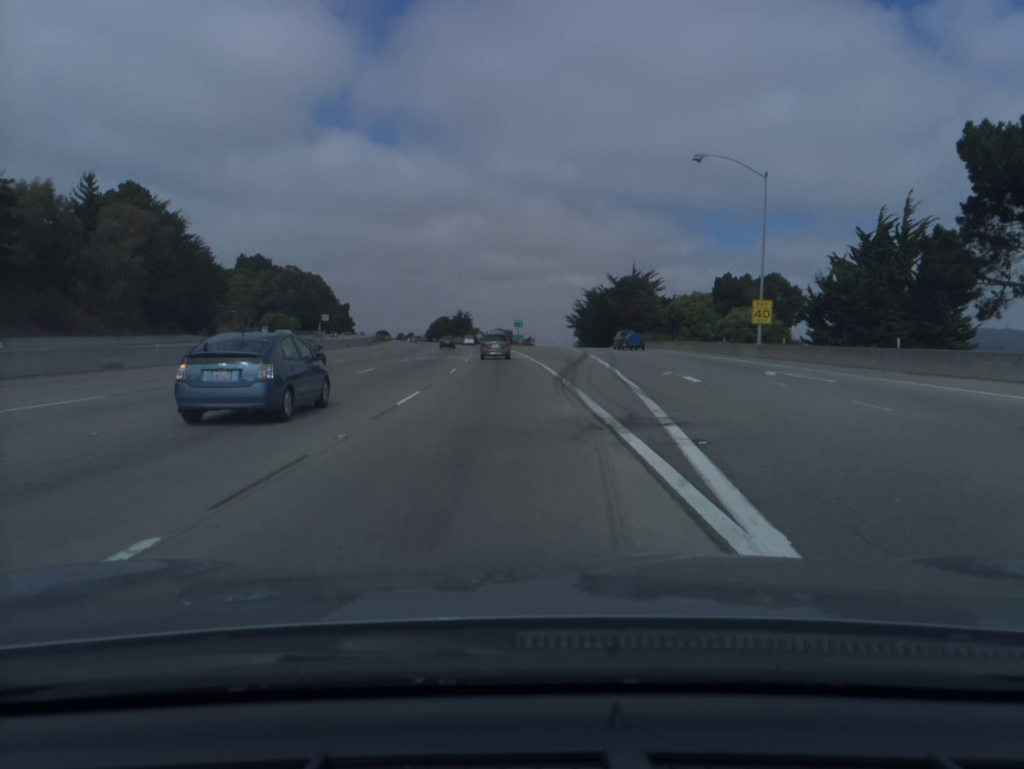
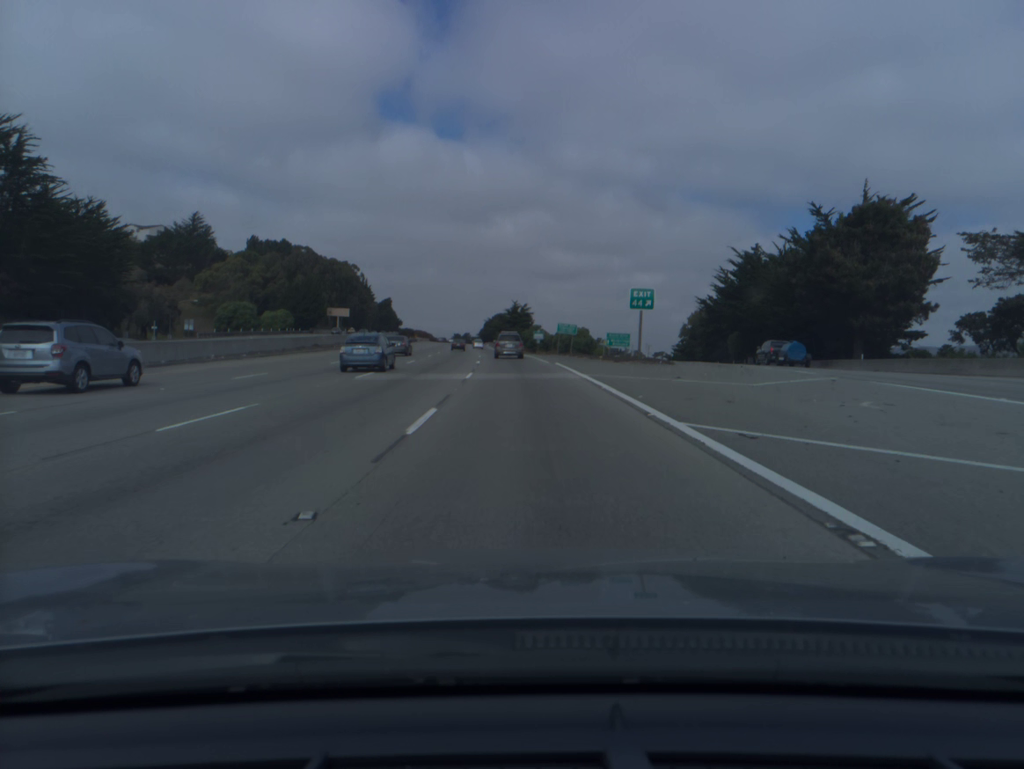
(-3.9, +78.1) m; -5°
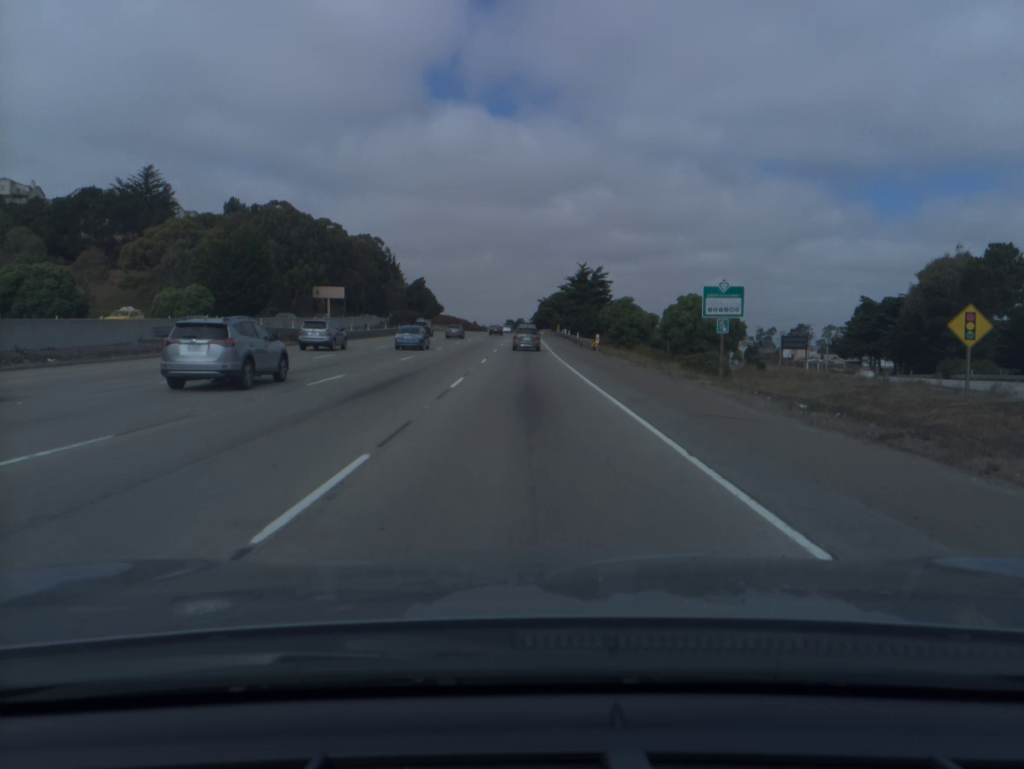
(-2.8, +79.0) m; -4°
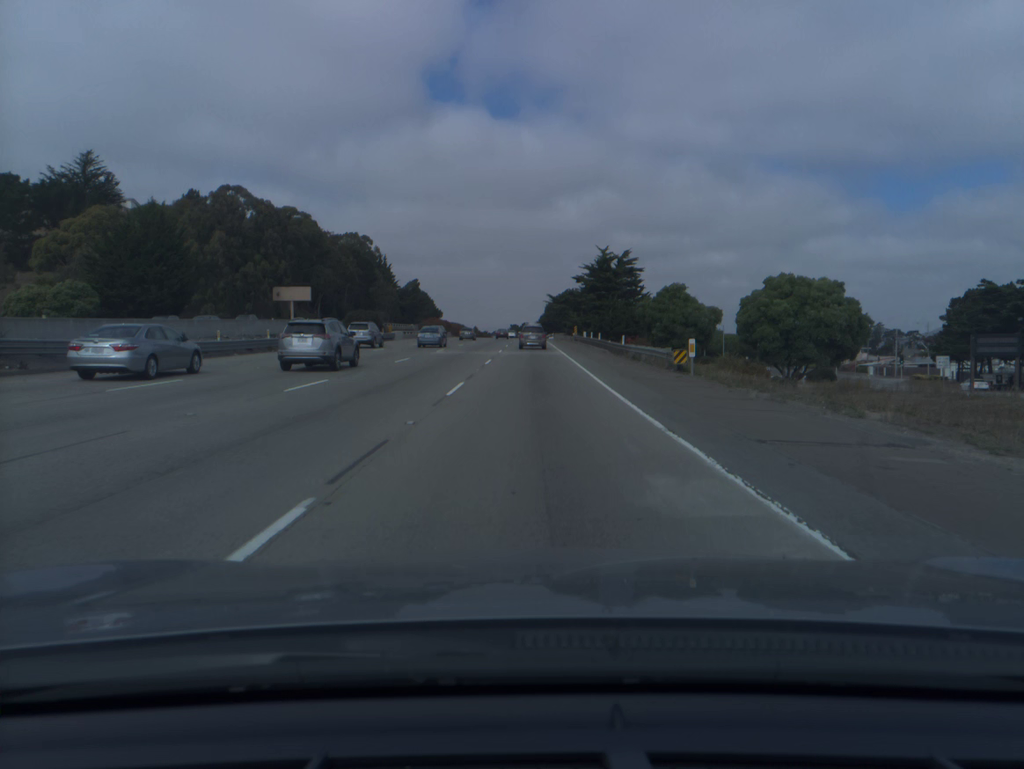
(-0.2, +31.9) m; 0°
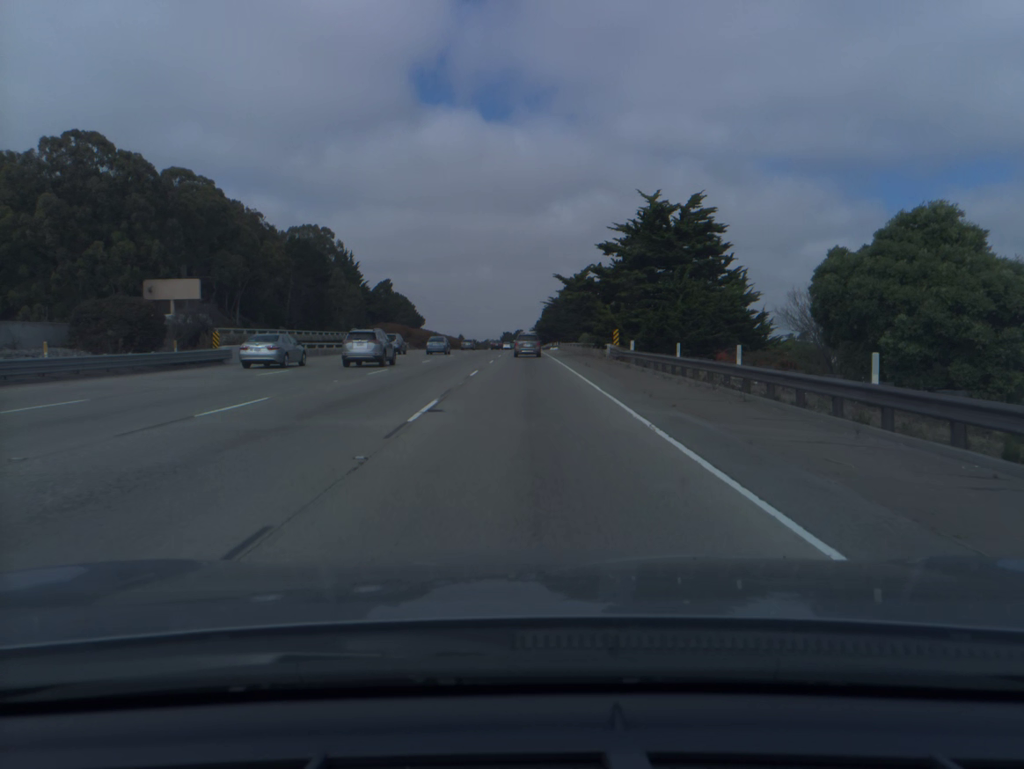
(+0.2, +47.9) m; 0°
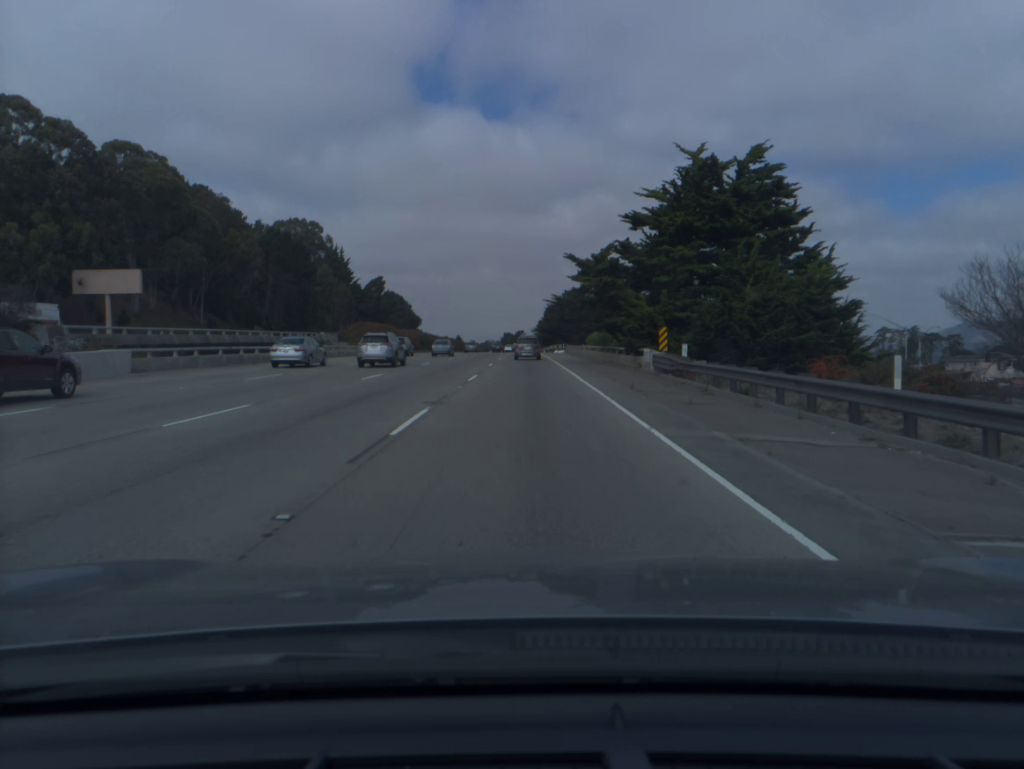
(0.0, +16.0) m; 0°
